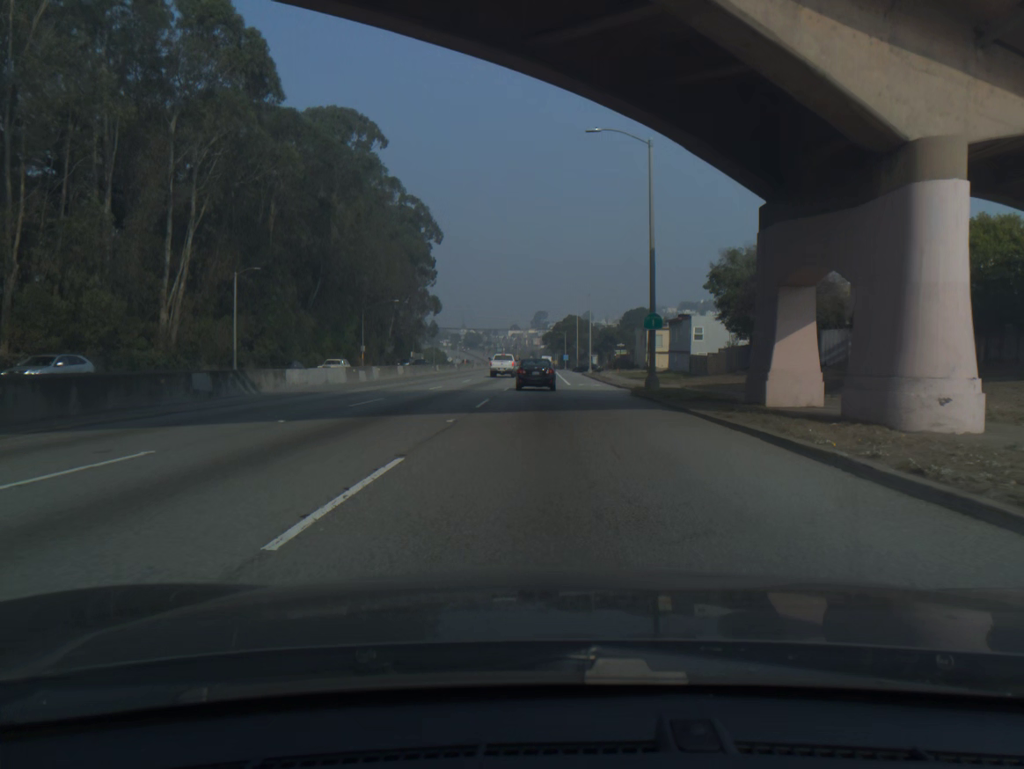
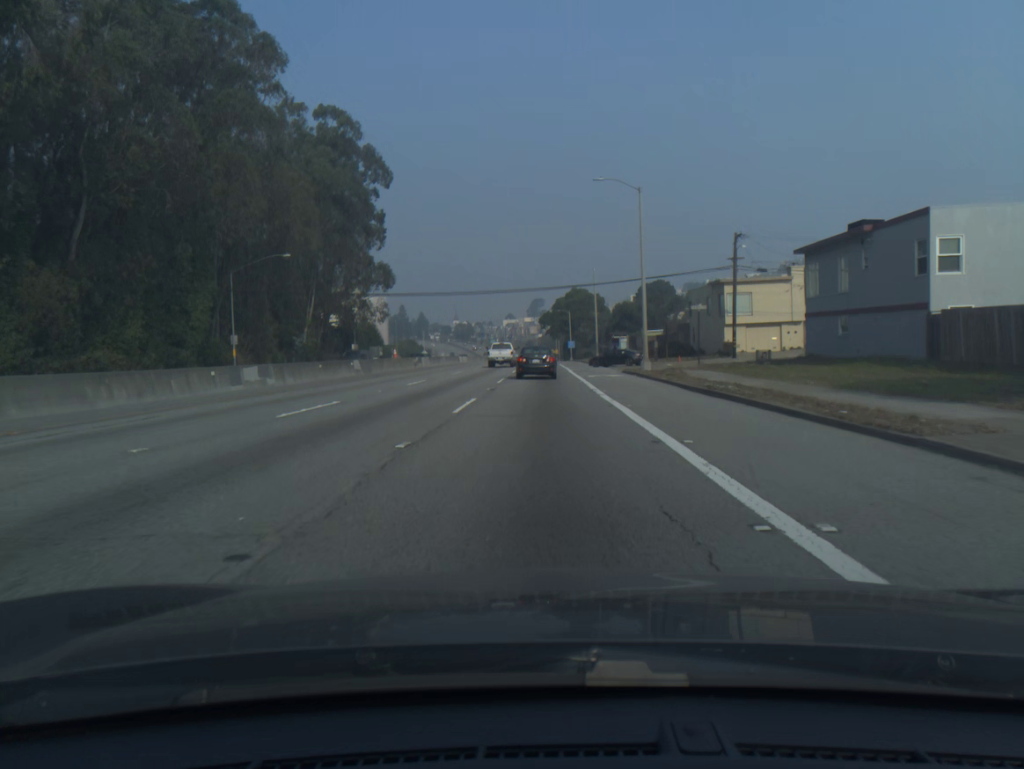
(+0.2, +49.4) m; 0°
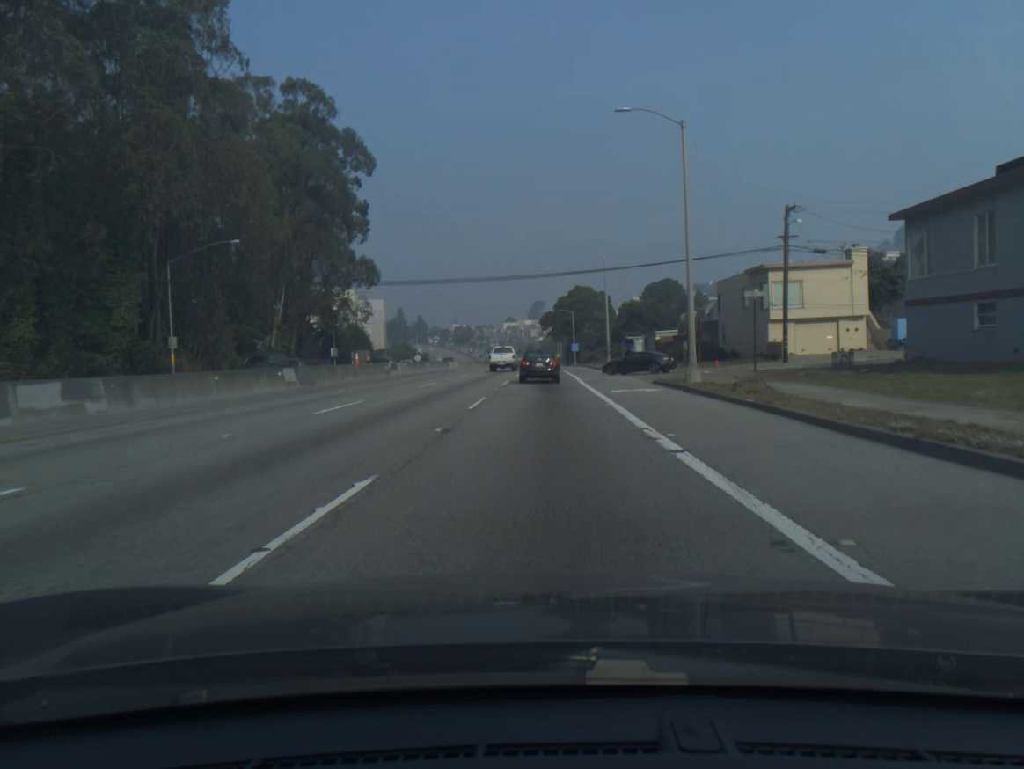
(0.0, +12.1) m; 0°
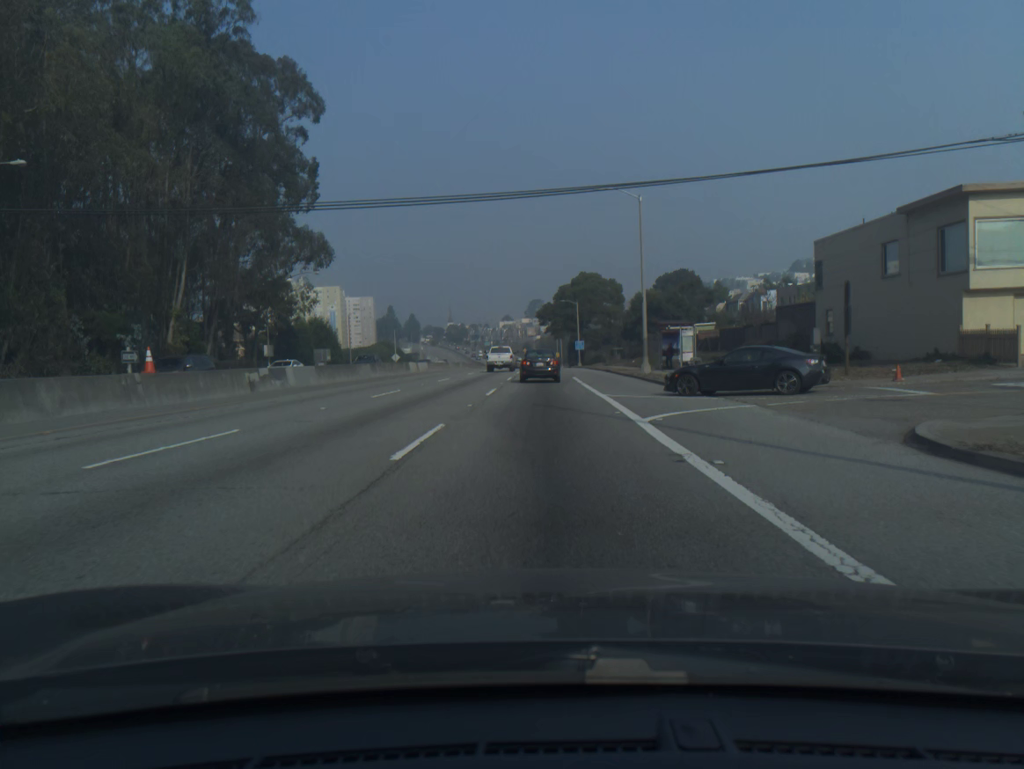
(0.0, +23.8) m; 0°
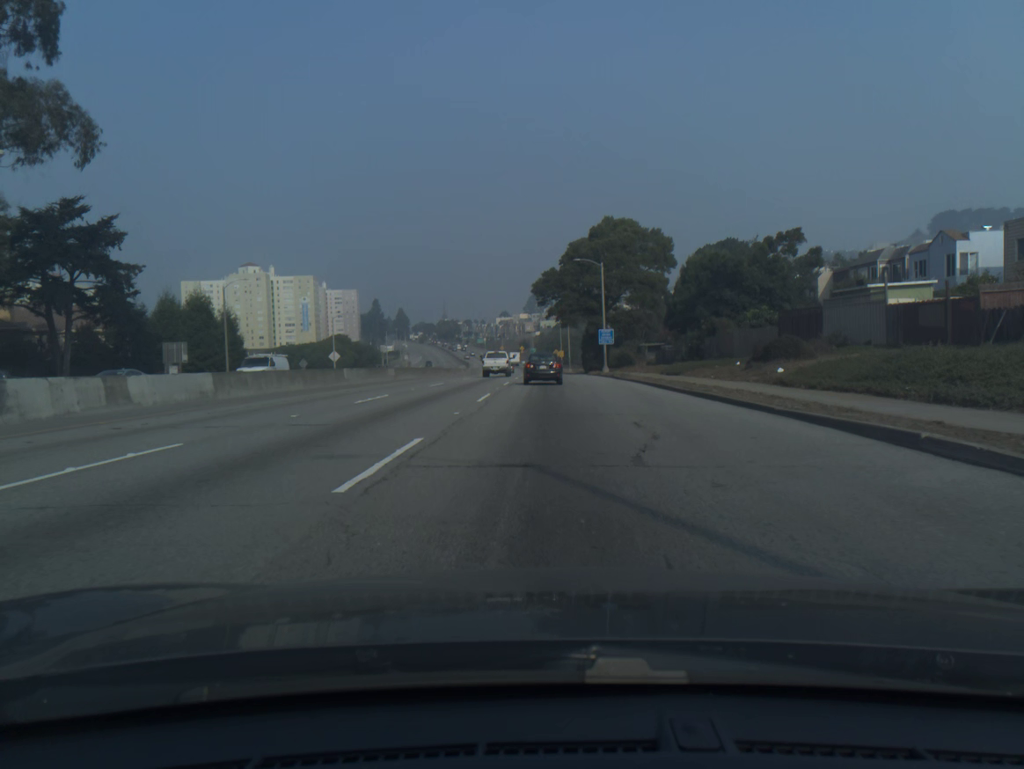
(0.0, +46.5) m; 0°
